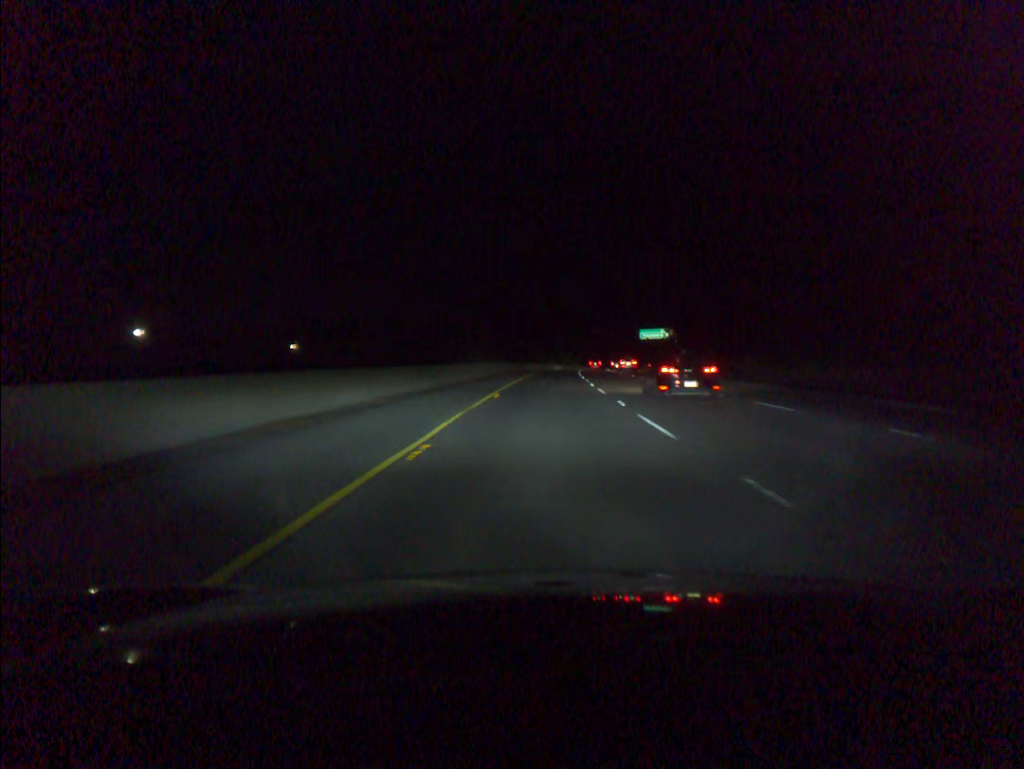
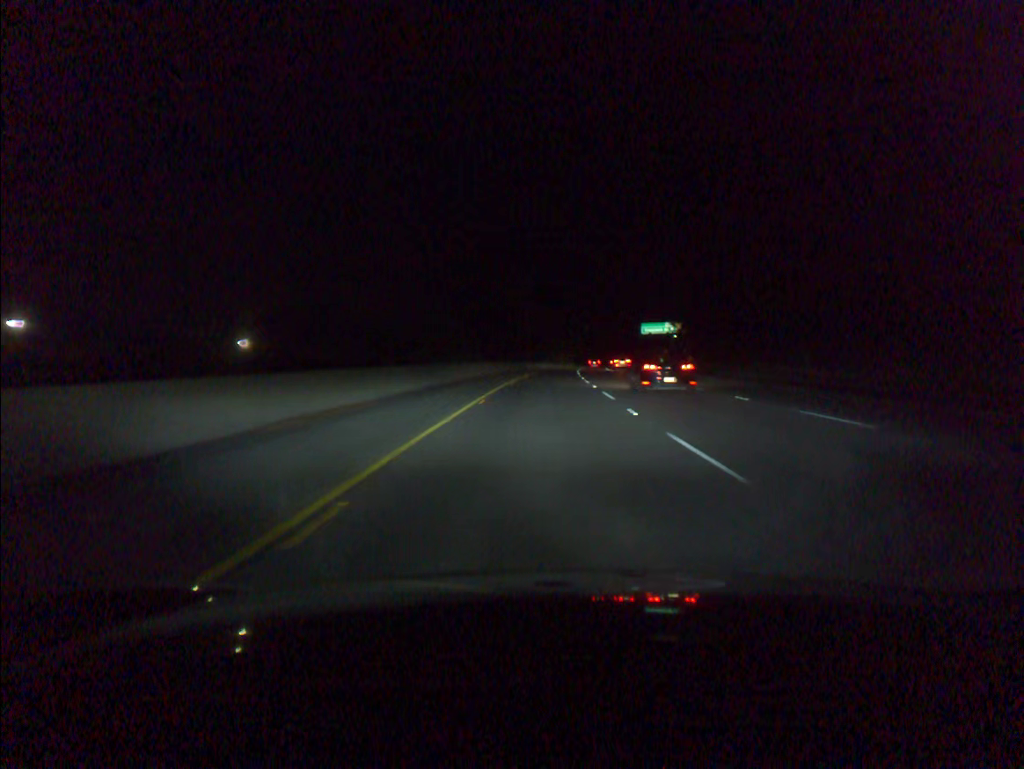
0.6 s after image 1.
(+0.1, +18.7) m; +1°
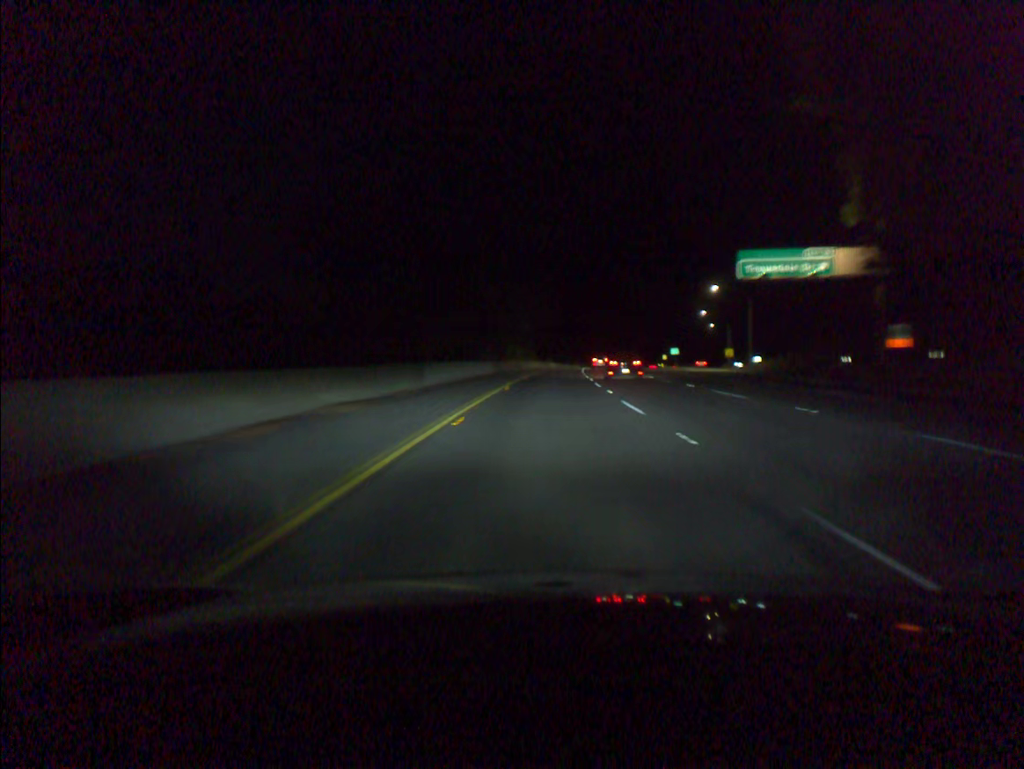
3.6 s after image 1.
(+2.5, +93.4) m; +3°
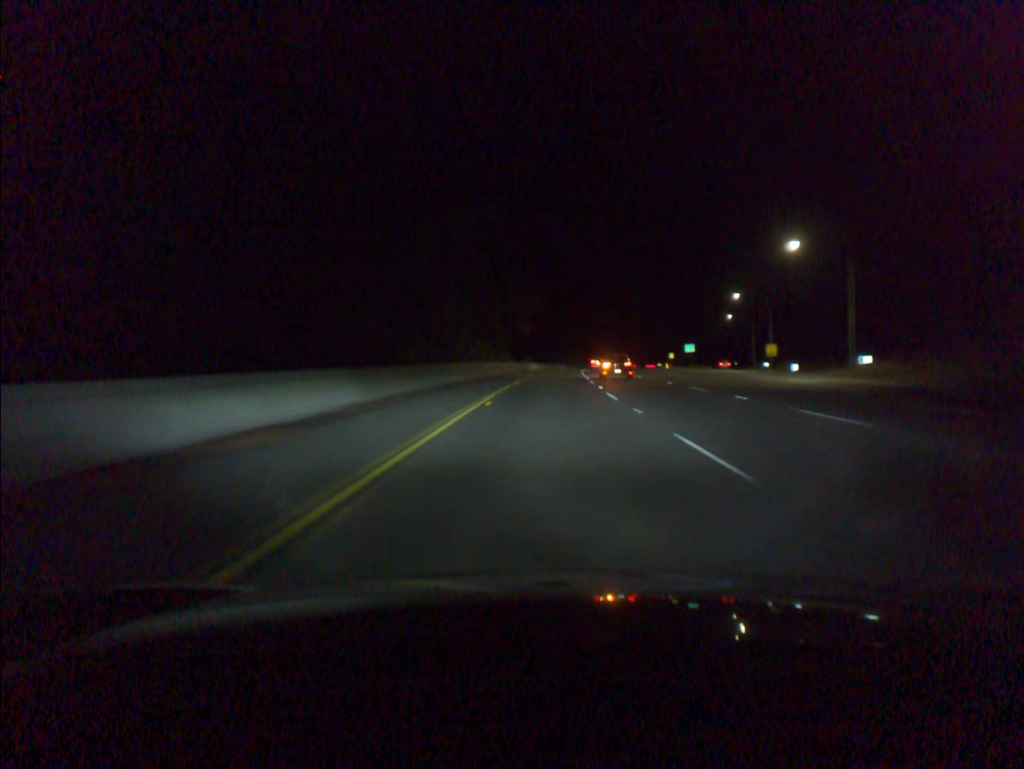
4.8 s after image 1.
(+0.5, +37.5) m; +1°
